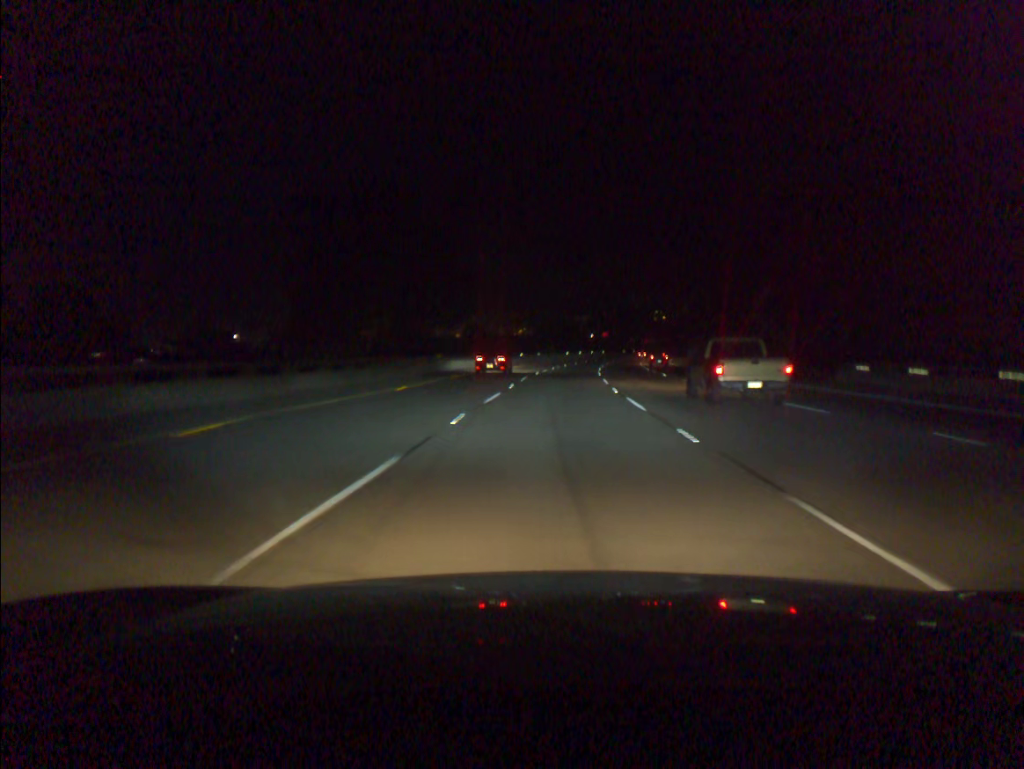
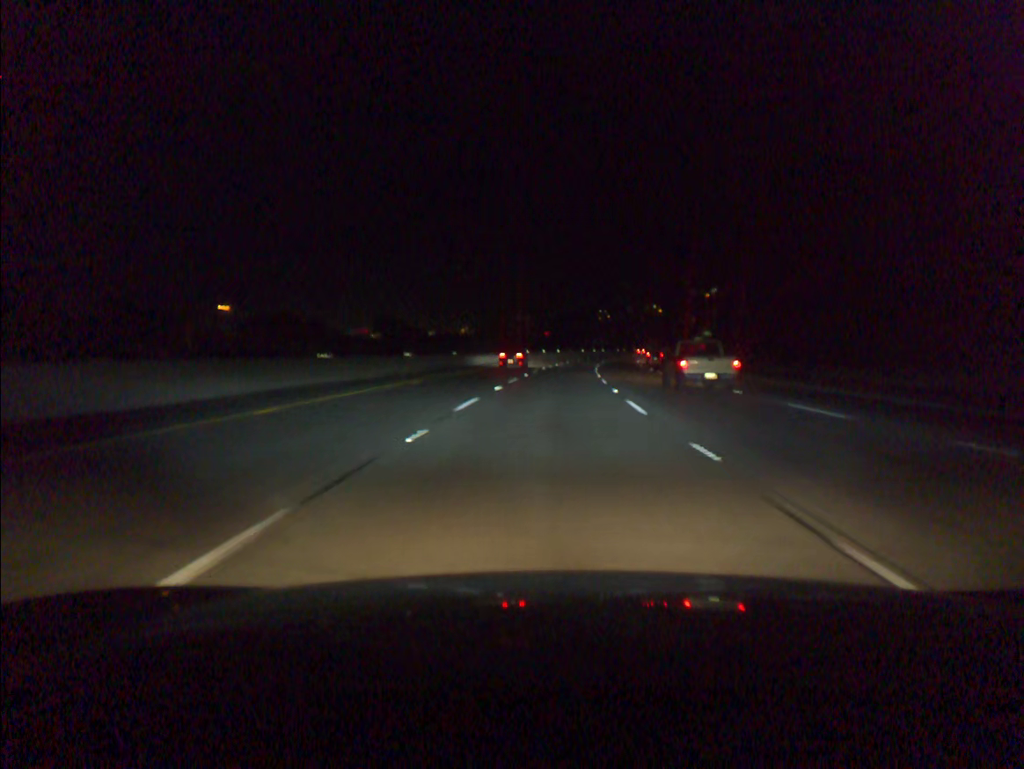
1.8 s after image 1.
(+1.9, +51.4) m; +4°
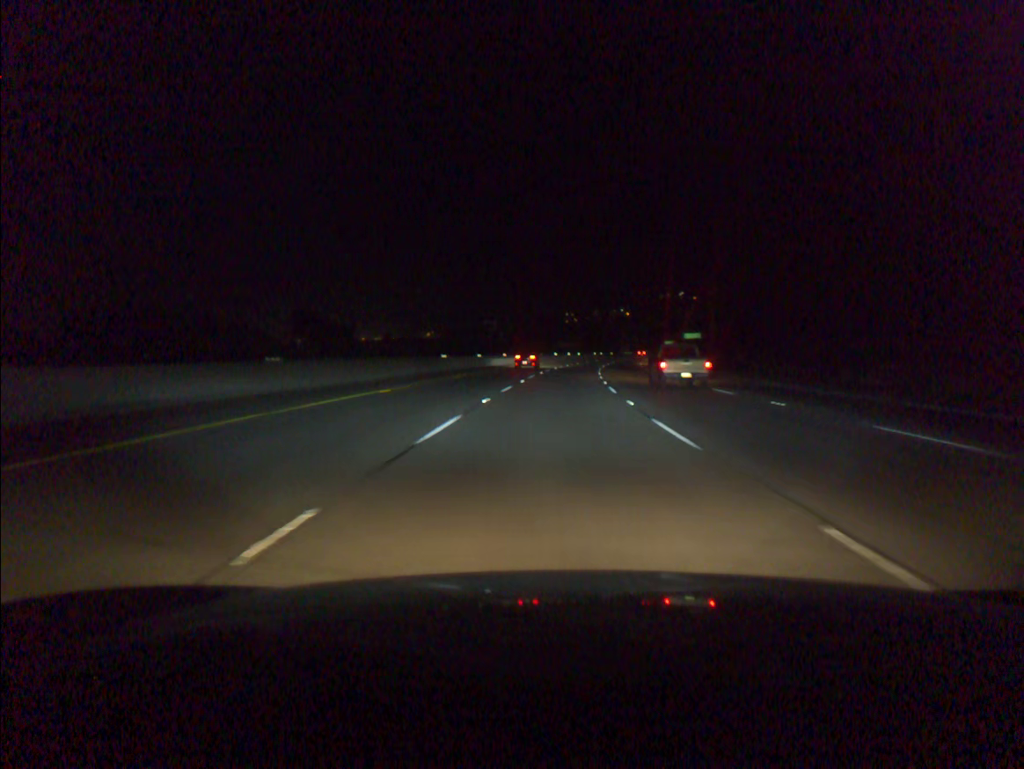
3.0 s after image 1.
(+0.7, +34.3) m; +2°
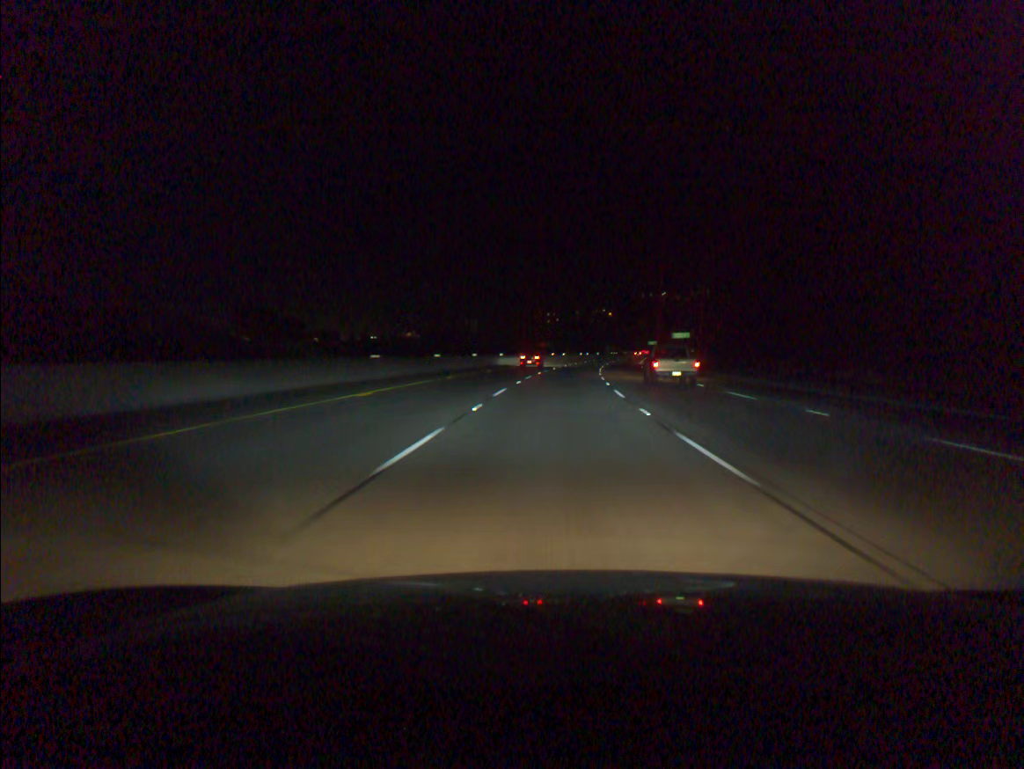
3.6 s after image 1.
(+0.2, +17.2) m; +1°
